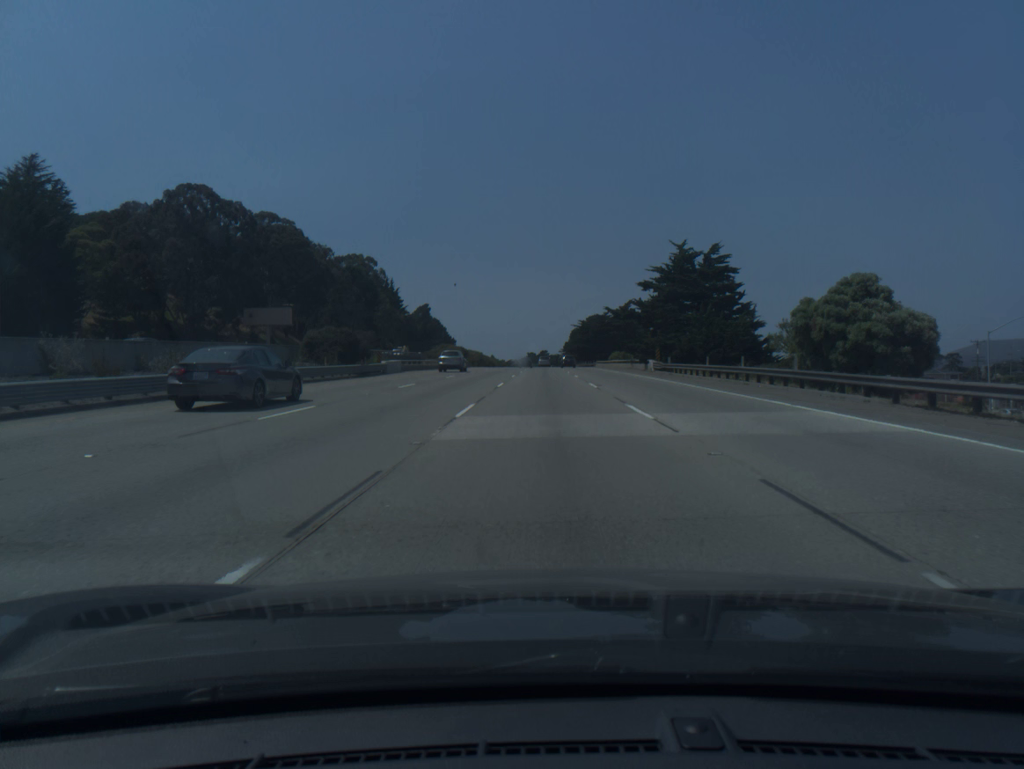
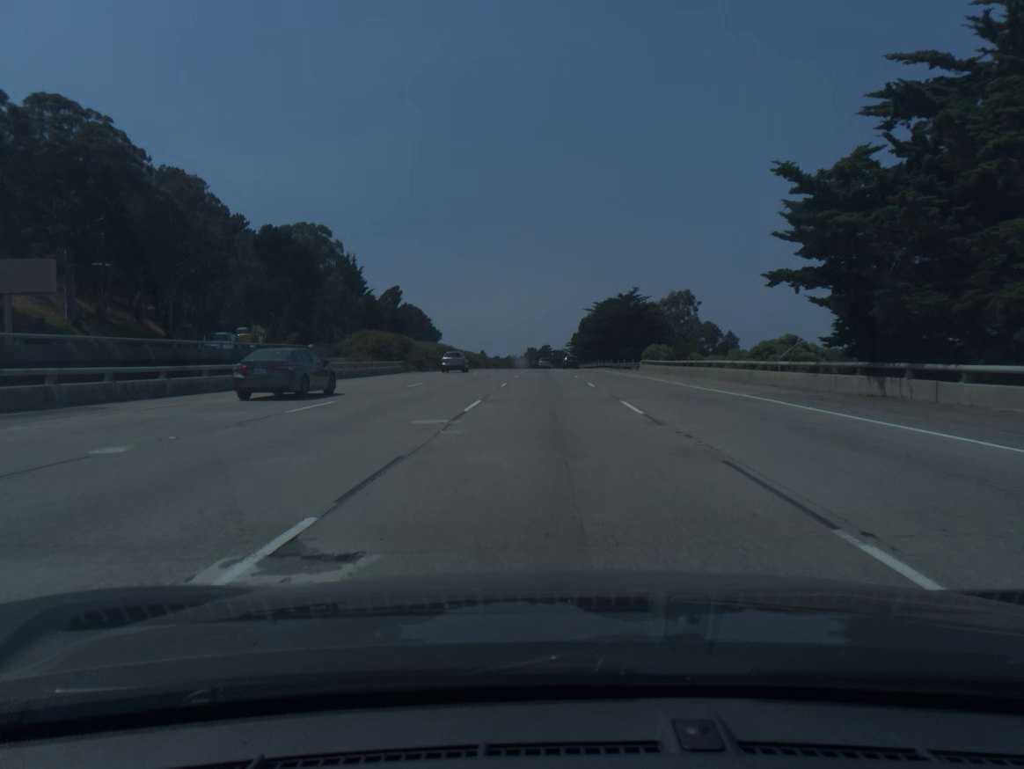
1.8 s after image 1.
(+0.1, +57.3) m; 0°
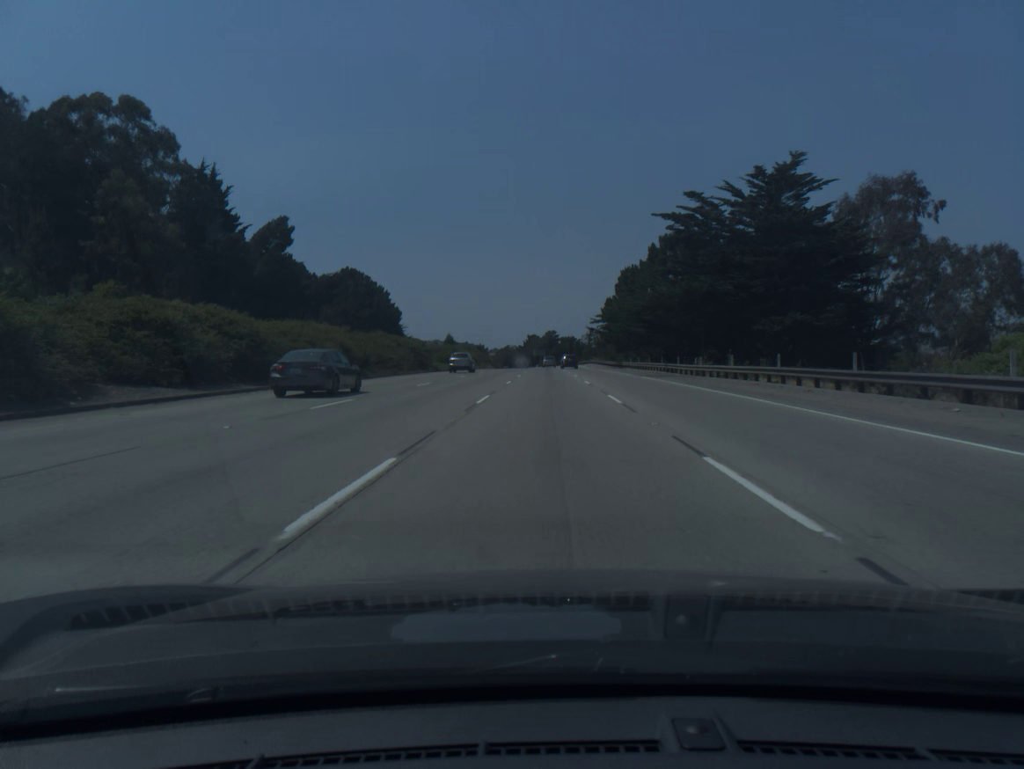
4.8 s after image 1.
(-0.4, +95.7) m; -1°
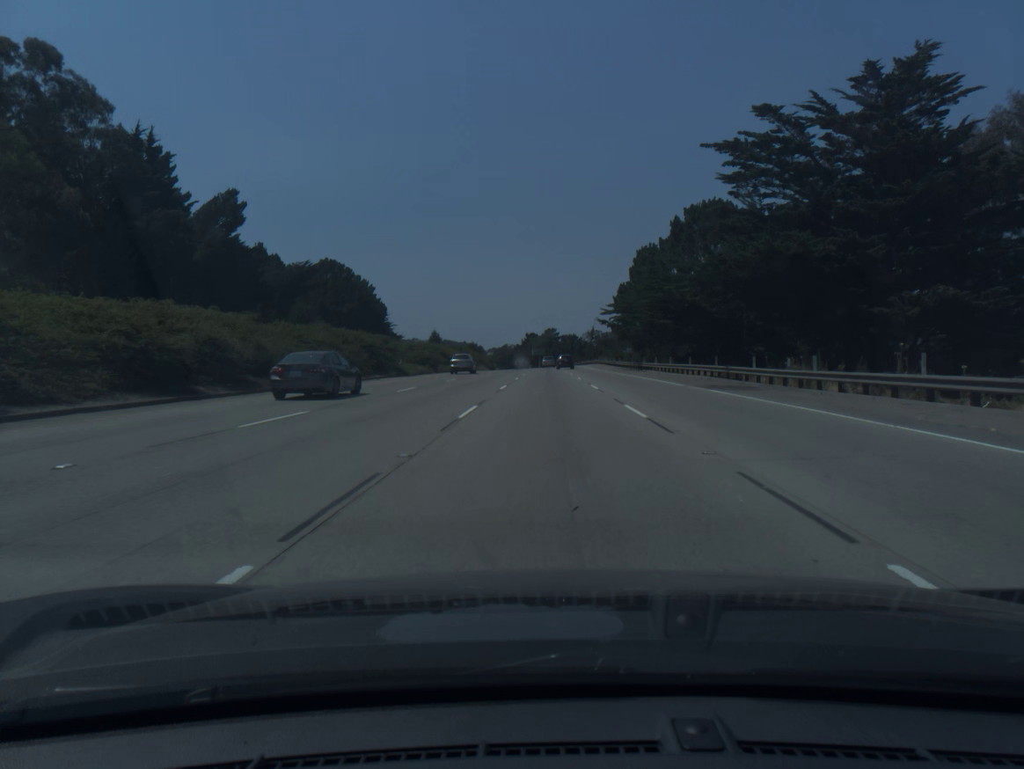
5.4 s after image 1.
(0.0, +19.2) m; 0°
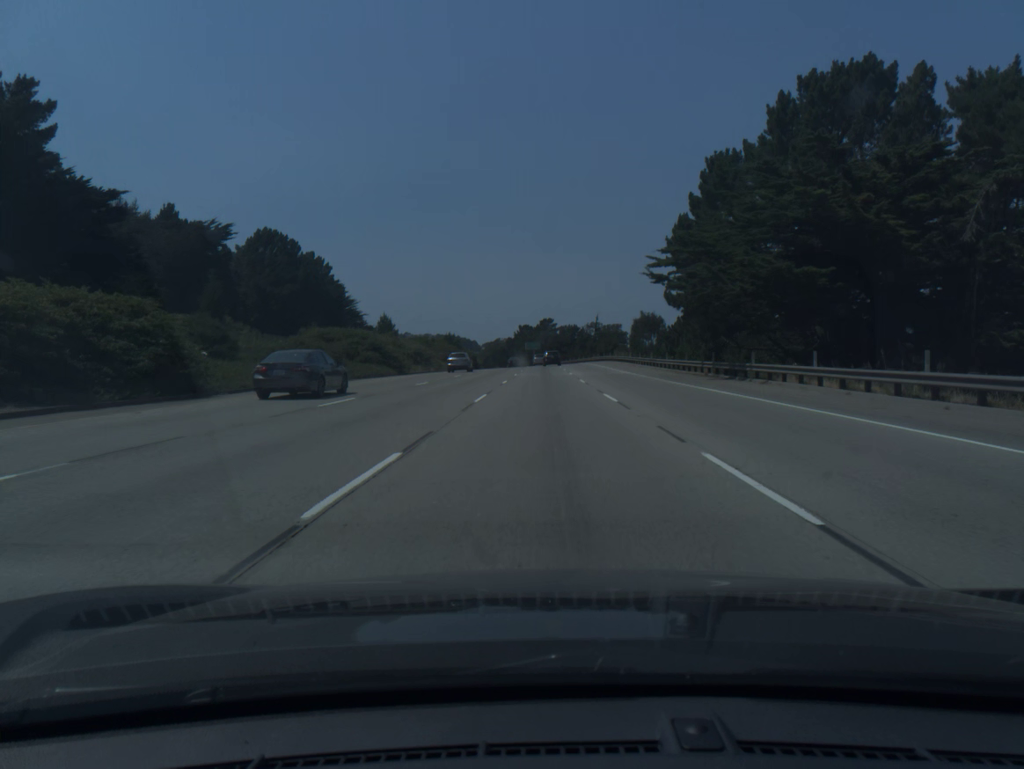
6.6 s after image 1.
(+0.1, +38.5) m; 0°
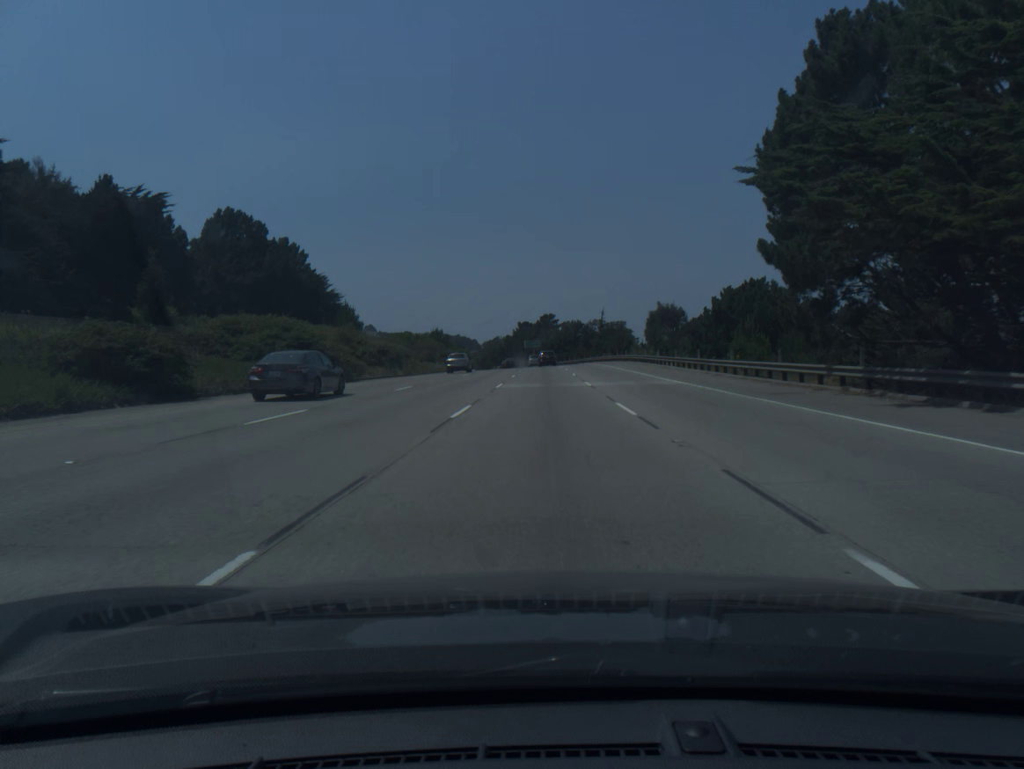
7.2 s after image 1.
(0.0, +19.3) m; 0°
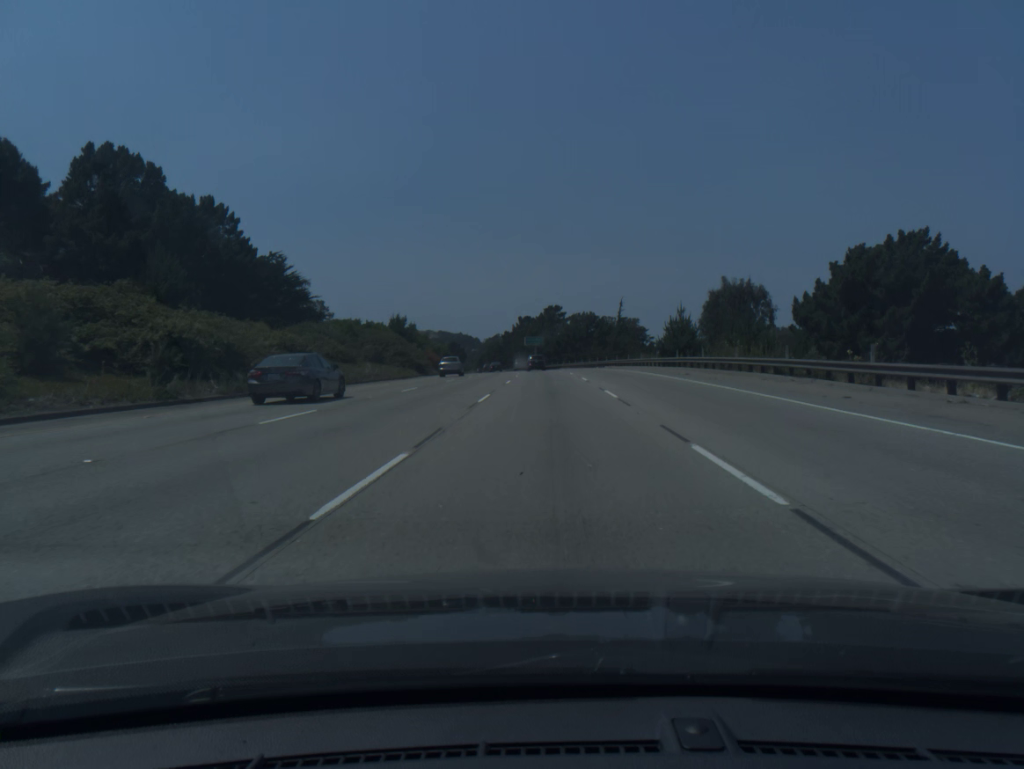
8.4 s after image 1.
(-0.1, +38.6) m; 0°
